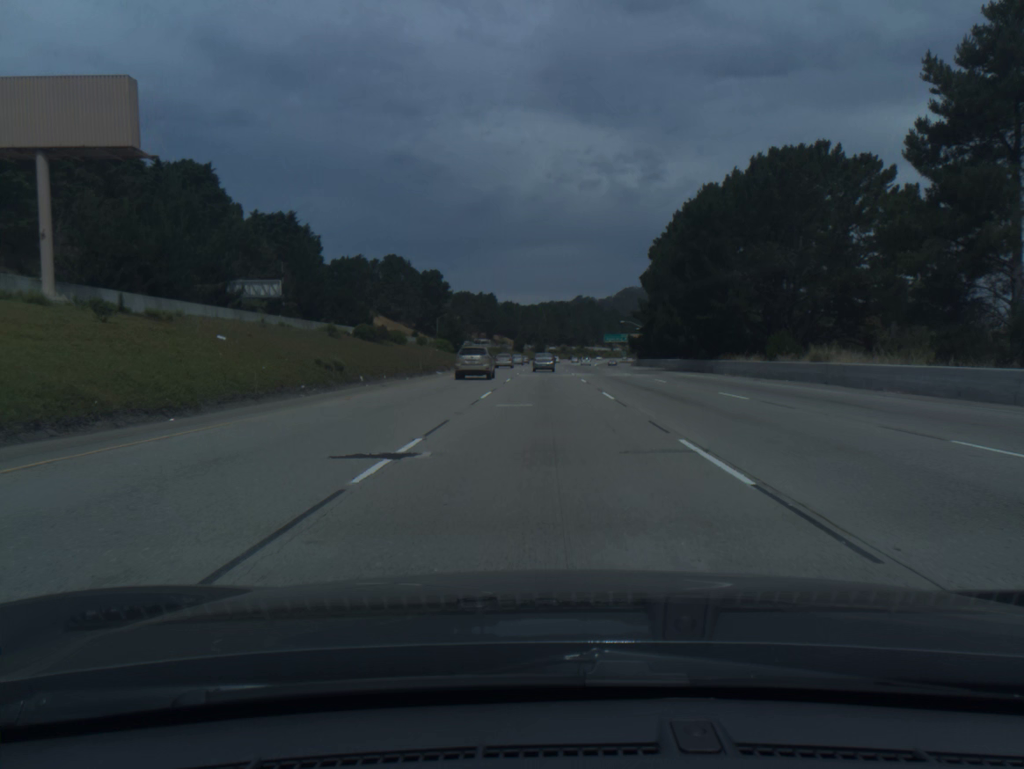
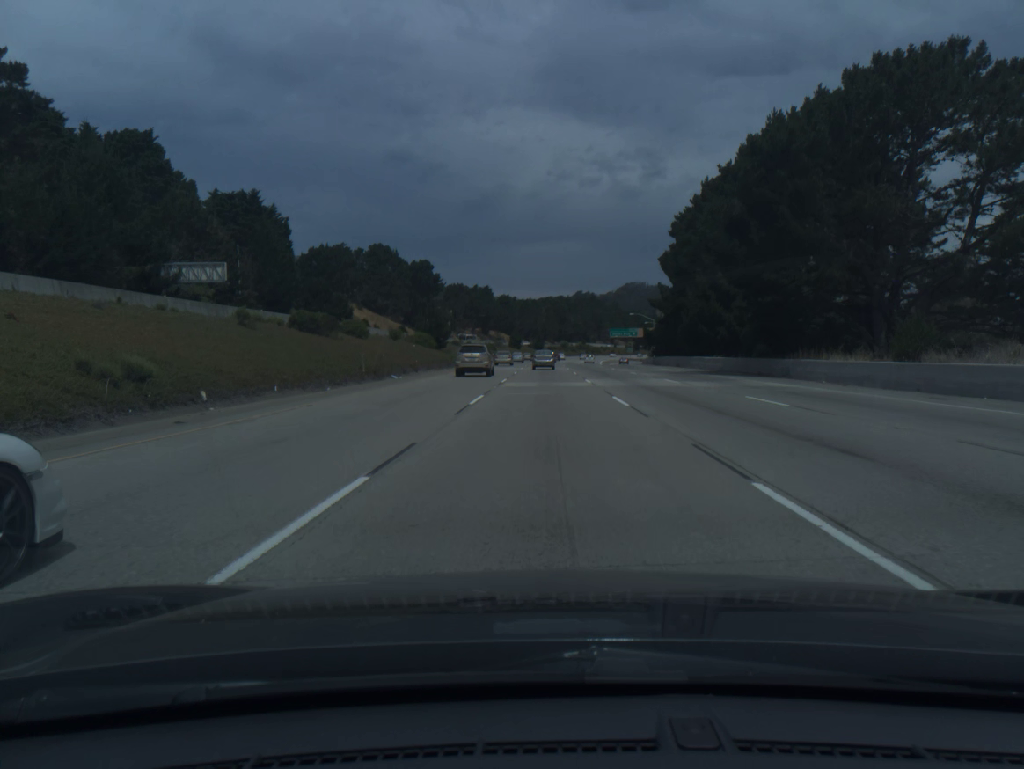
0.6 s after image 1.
(0.0, +18.0) m; 0°
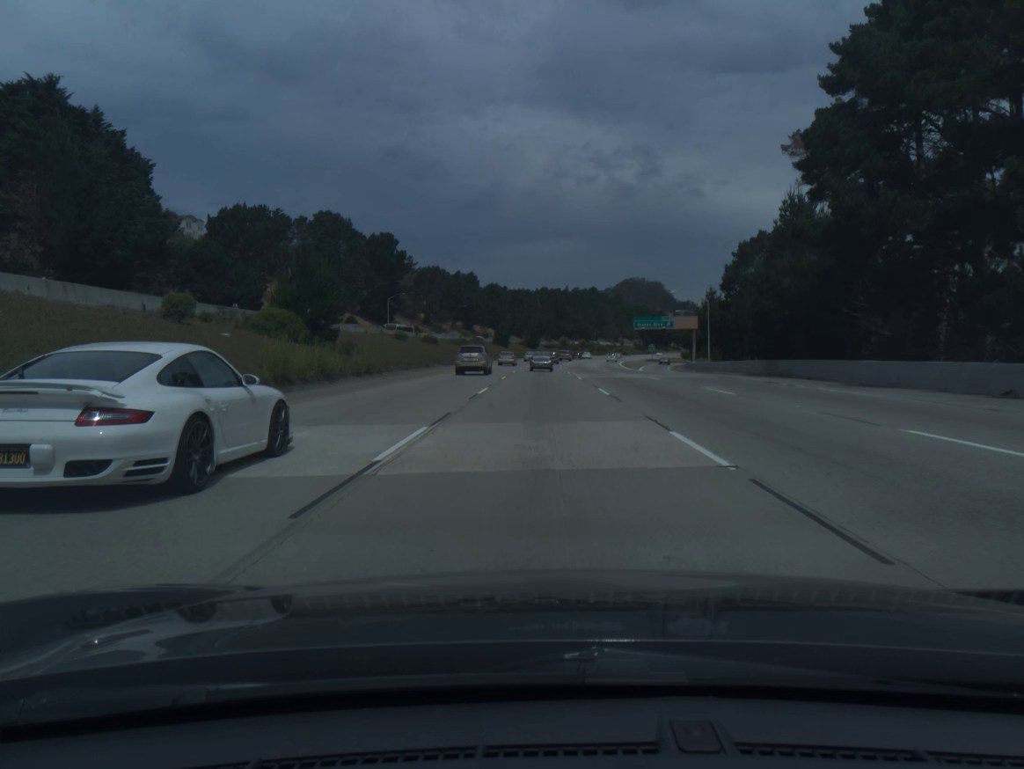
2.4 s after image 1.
(+0.1, +53.9) m; 0°
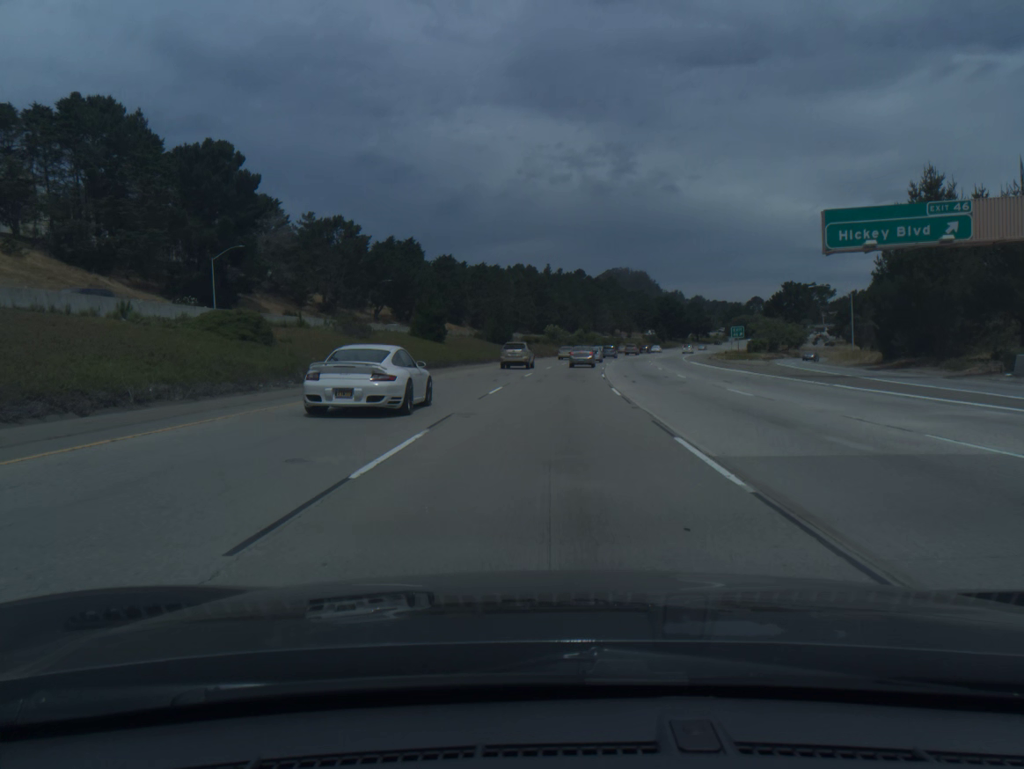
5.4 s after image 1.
(+0.4, +88.6) m; +2°
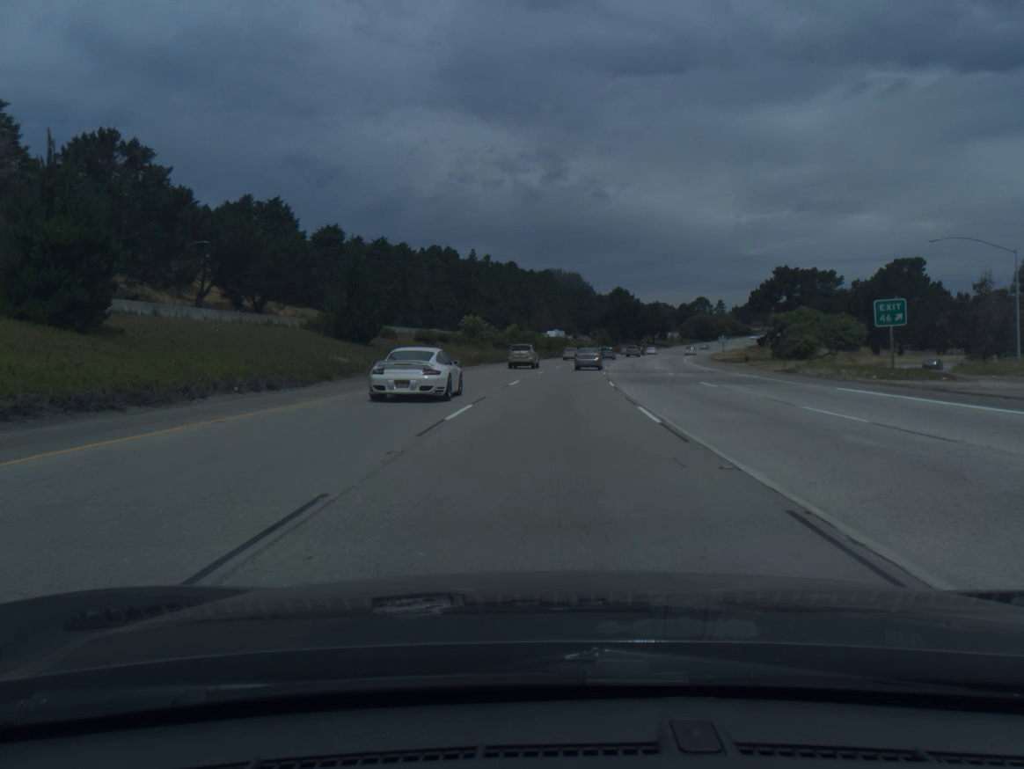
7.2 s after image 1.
(+2.0, +52.1) m; +5°
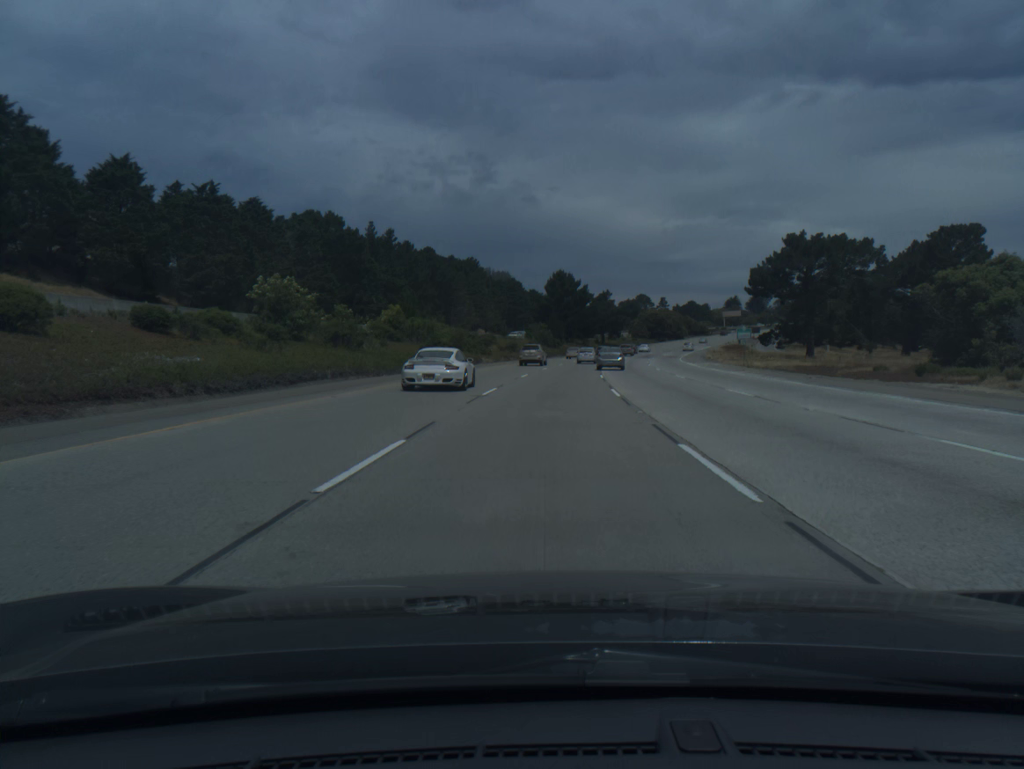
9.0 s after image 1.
(+2.3, +50.9) m; +5°
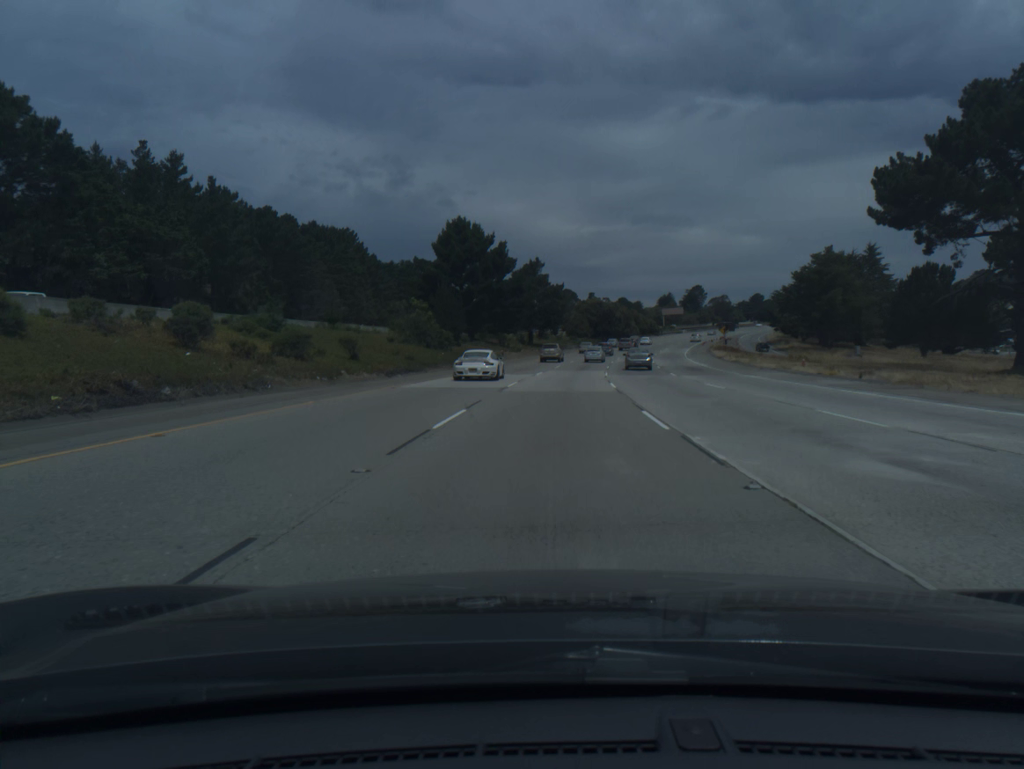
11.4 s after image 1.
(+3.5, +66.9) m; +6°
